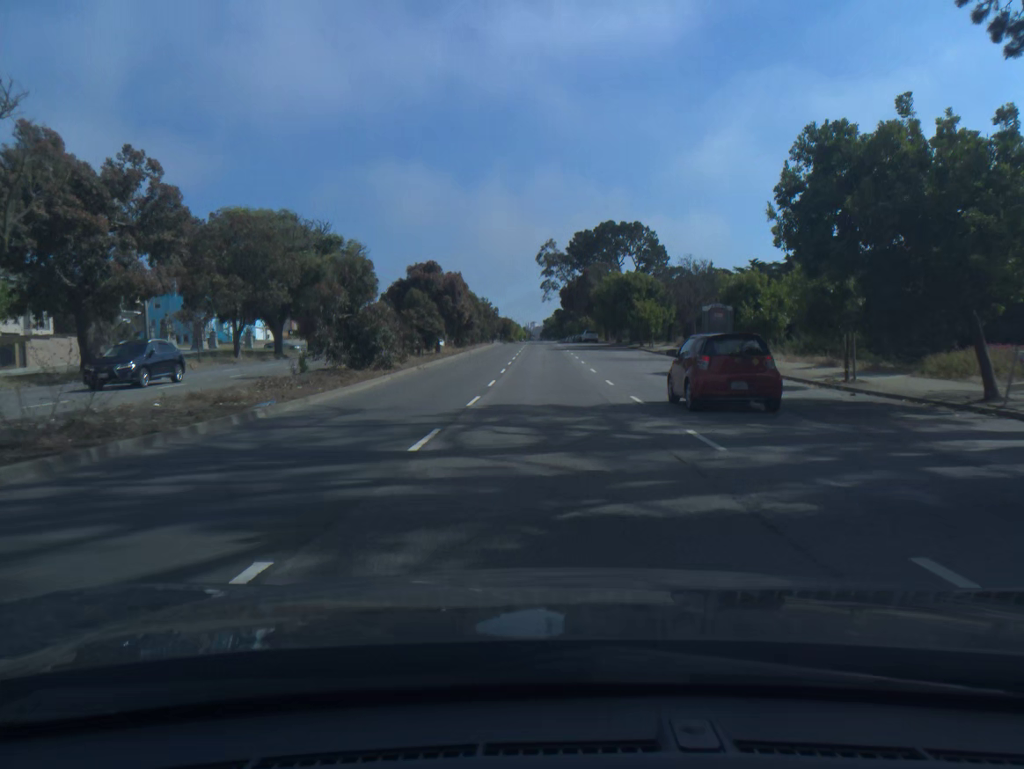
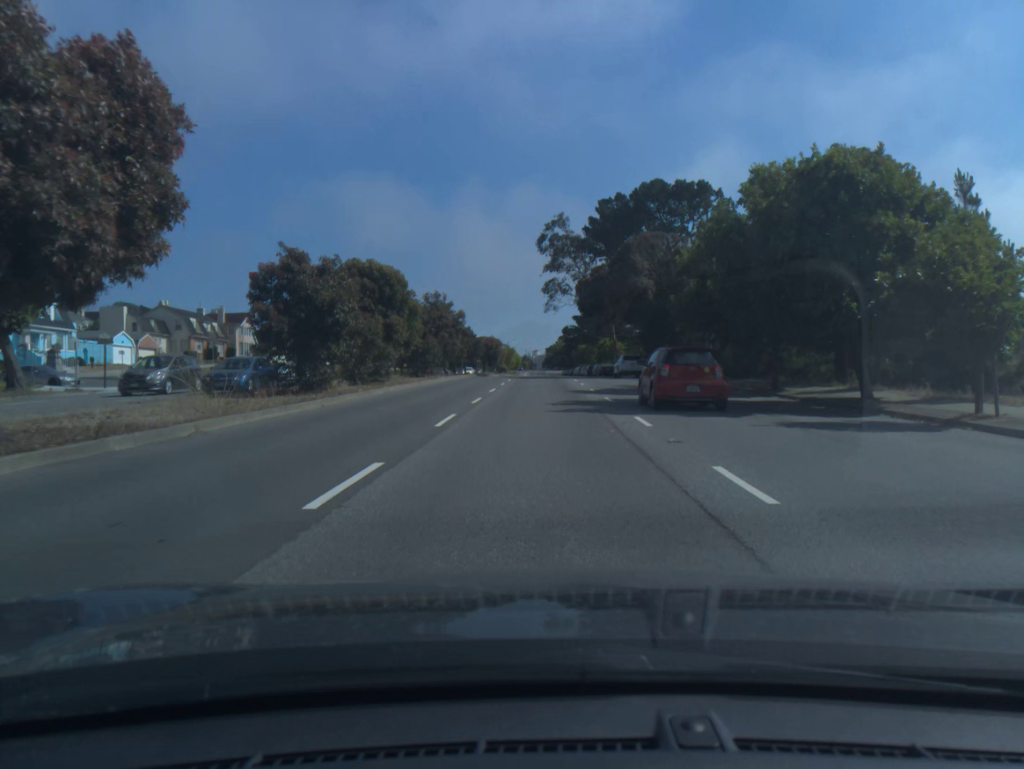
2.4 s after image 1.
(-0.1, +46.3) m; -1°
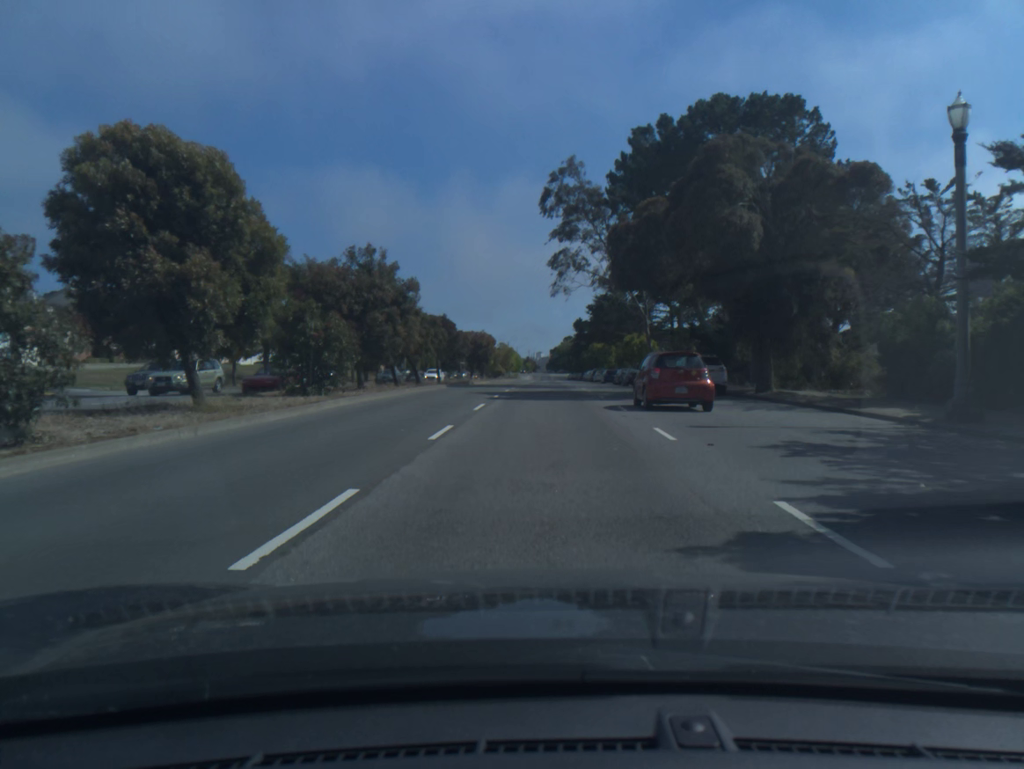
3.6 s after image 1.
(-0.1, +23.4) m; 0°
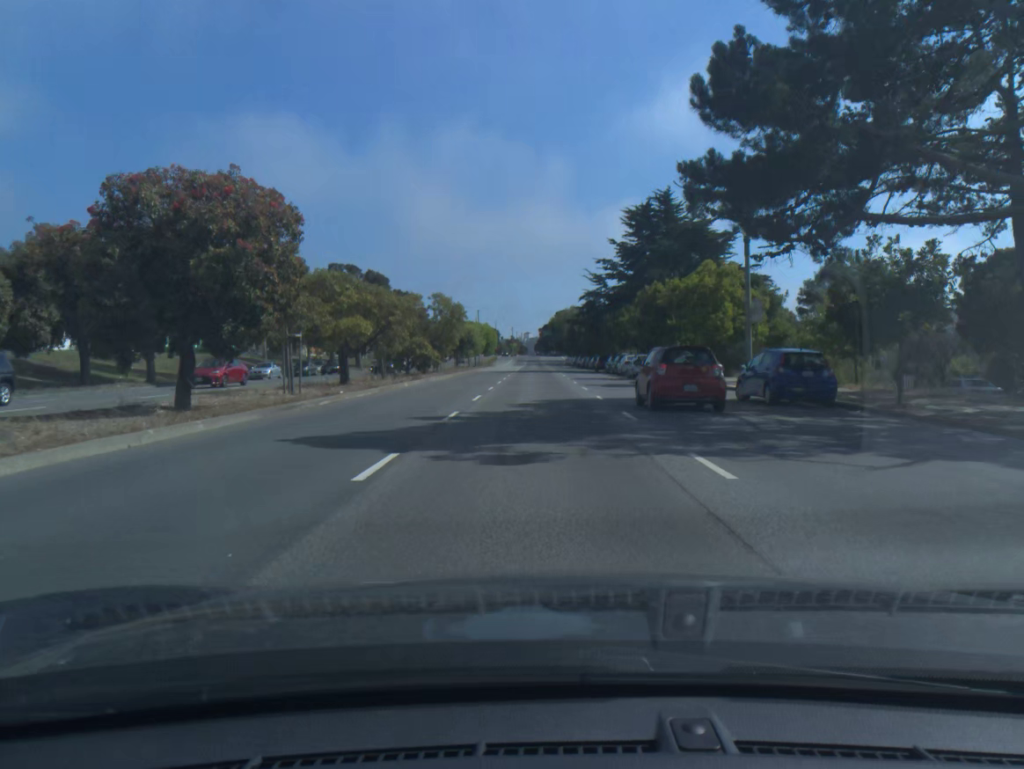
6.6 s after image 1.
(+0.5, +61.7) m; +1°
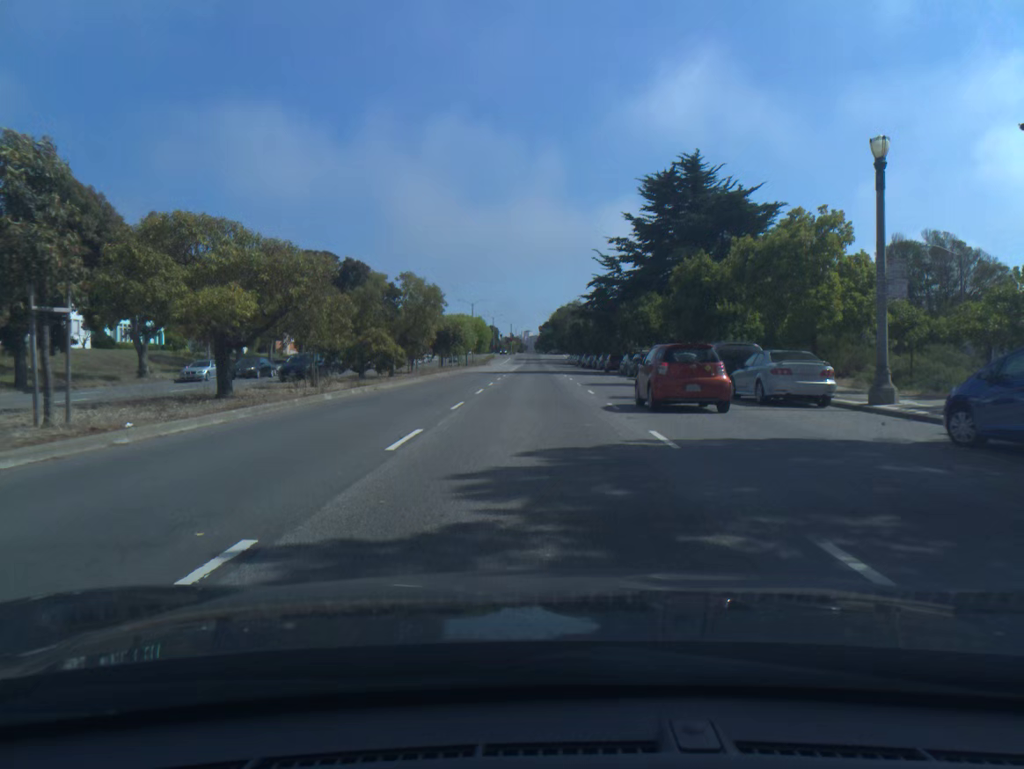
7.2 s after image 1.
(0.0, +12.3) m; 0°
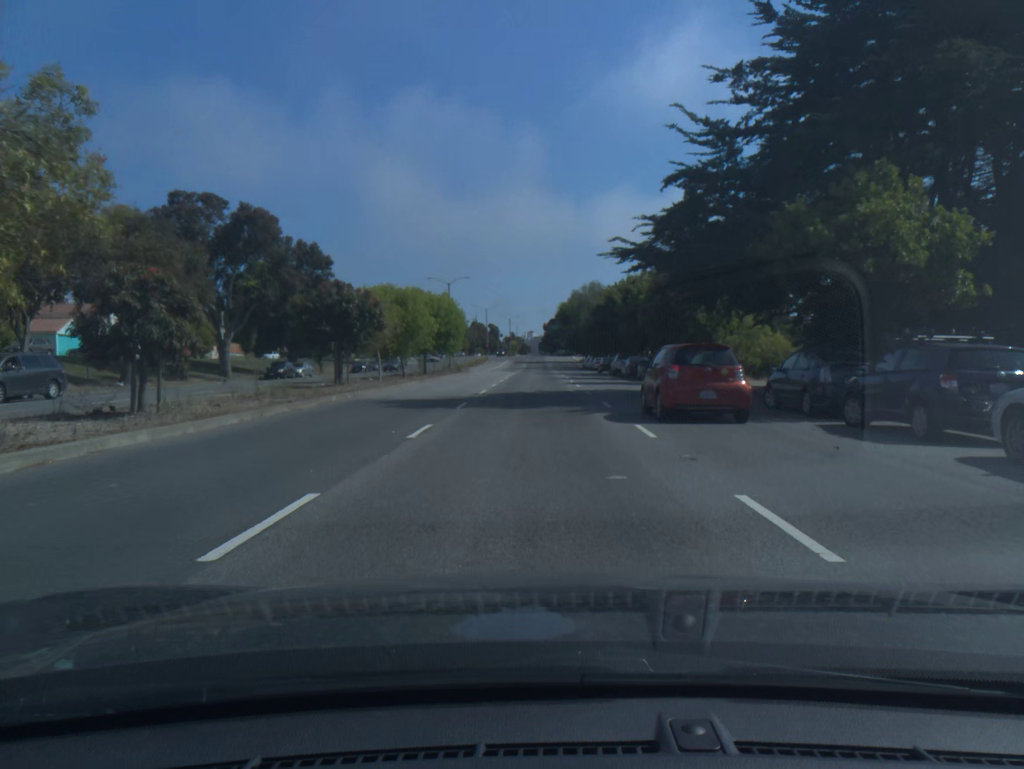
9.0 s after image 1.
(0.0, +34.3) m; 0°
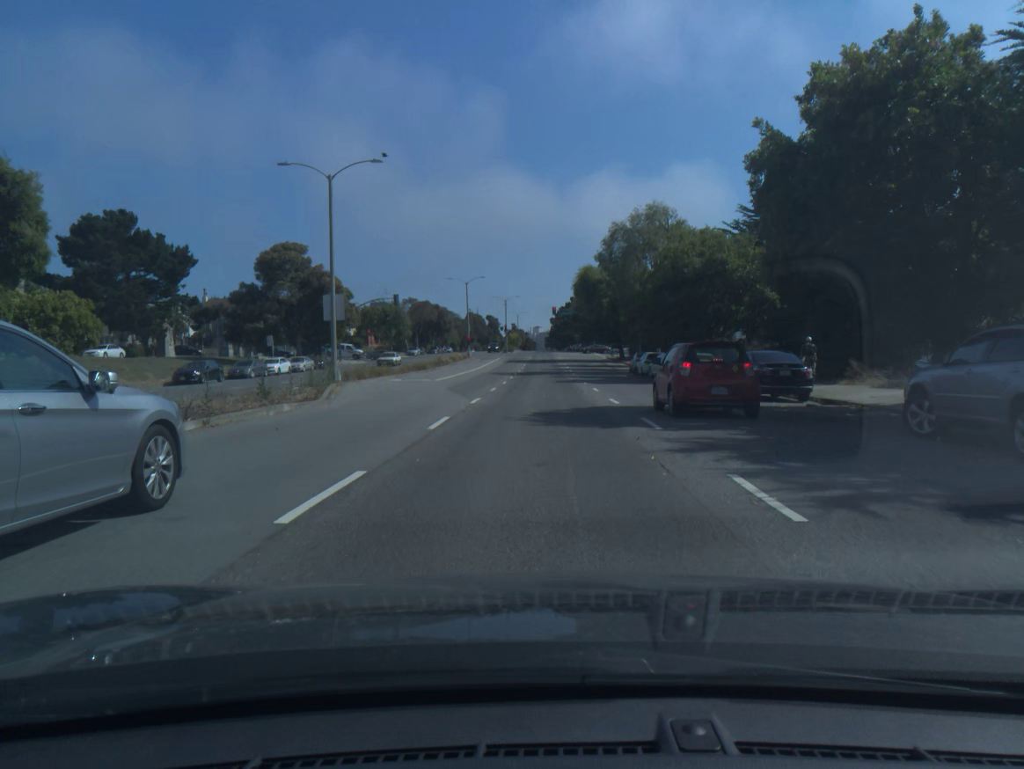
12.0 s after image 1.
(-0.8, +49.2) m; -1°
